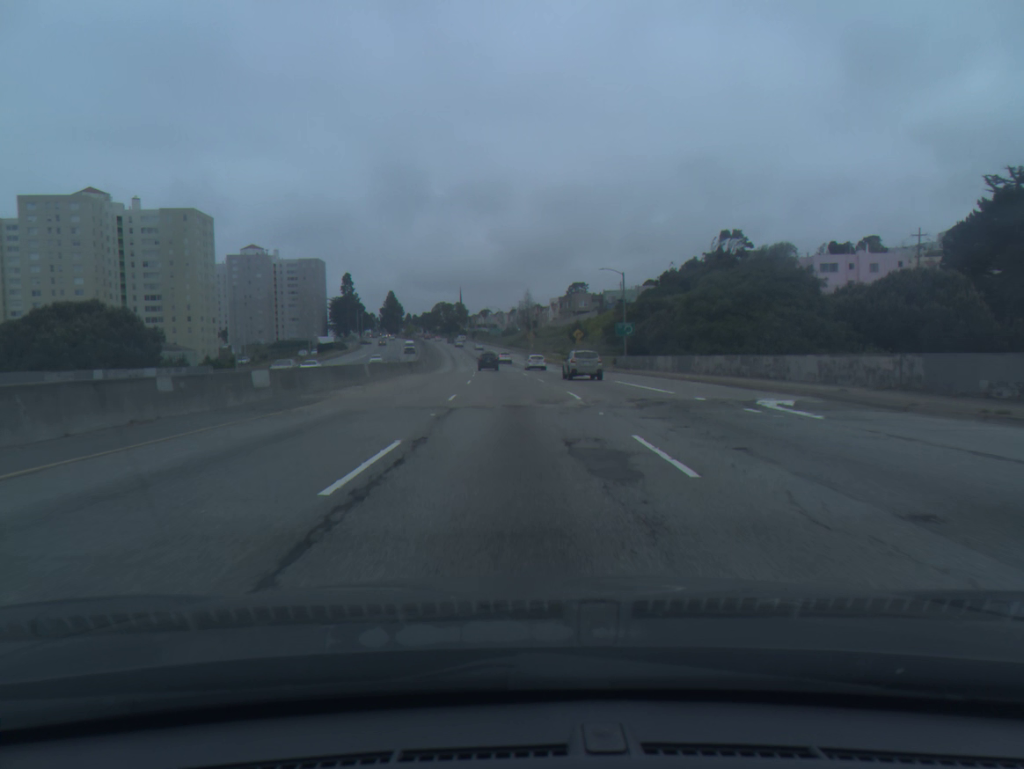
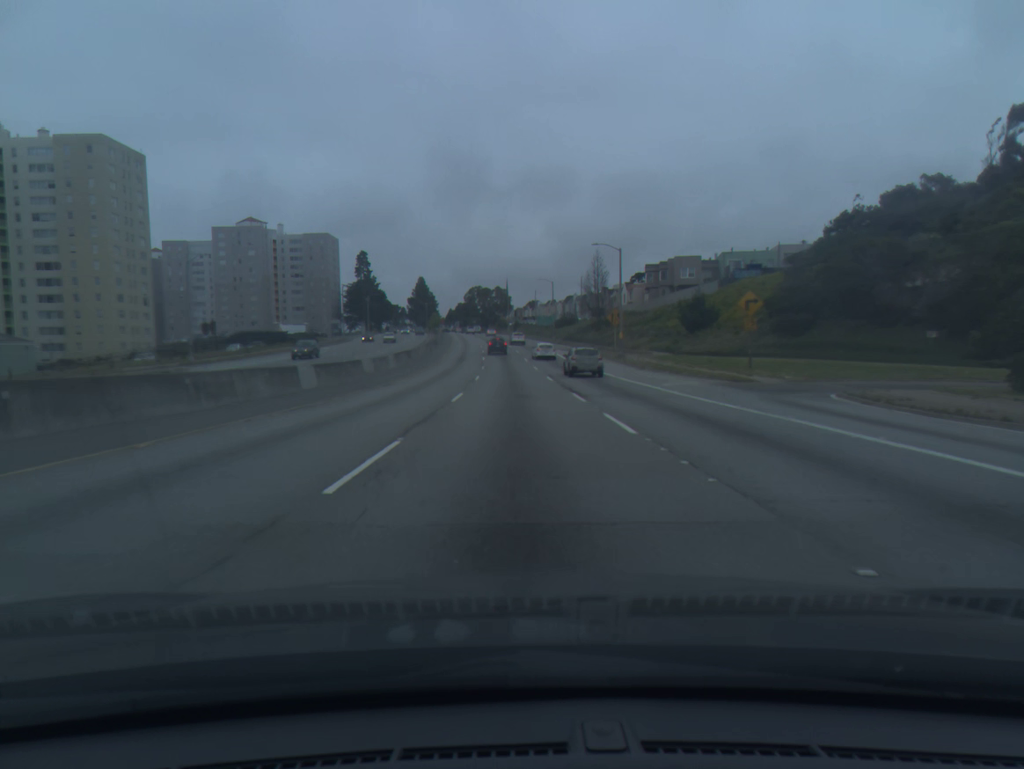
(-2.1, +66.6) m; -4°
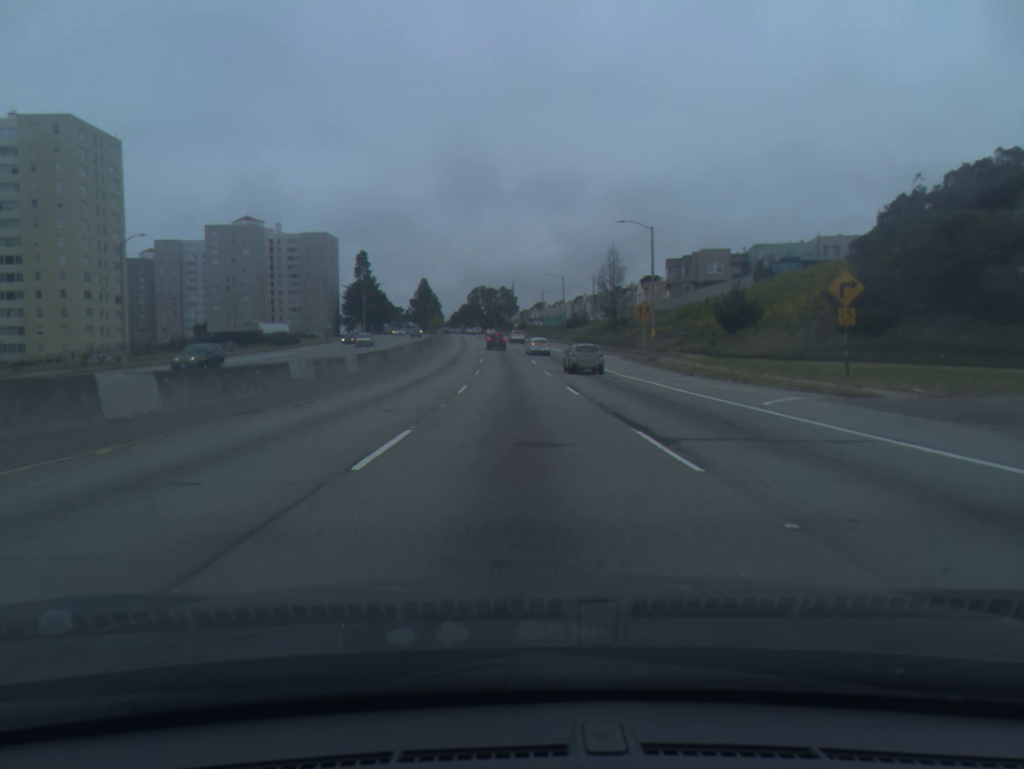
(0.0, +13.2) m; 0°
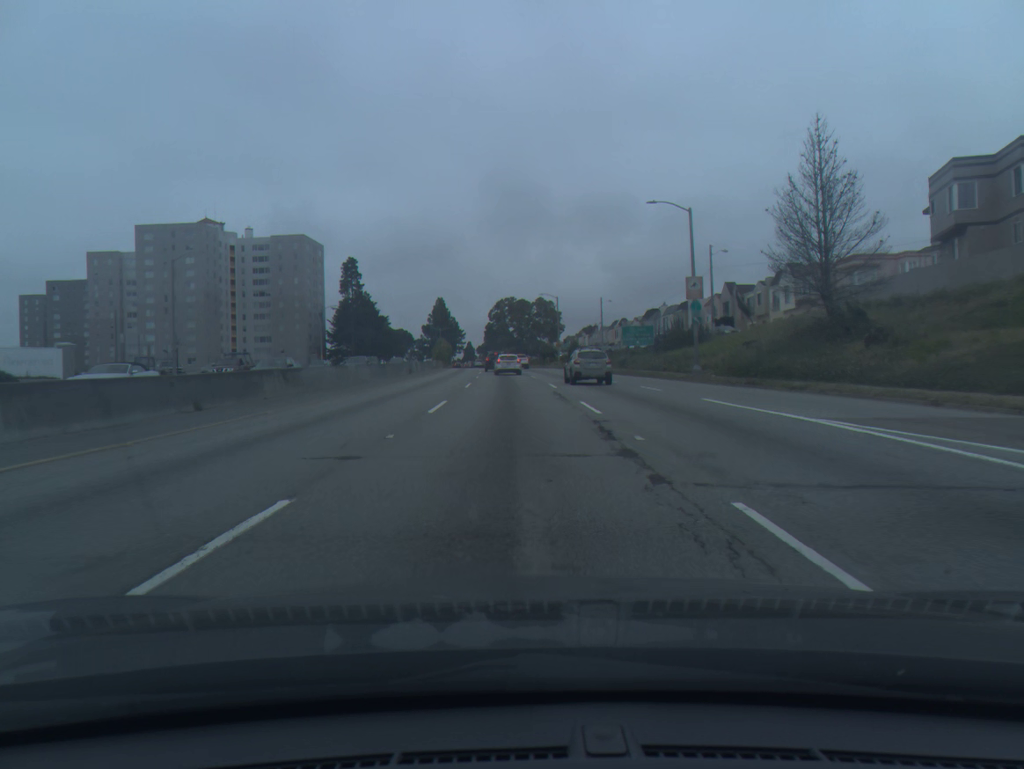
(-1.2, +65.7) m; -3°
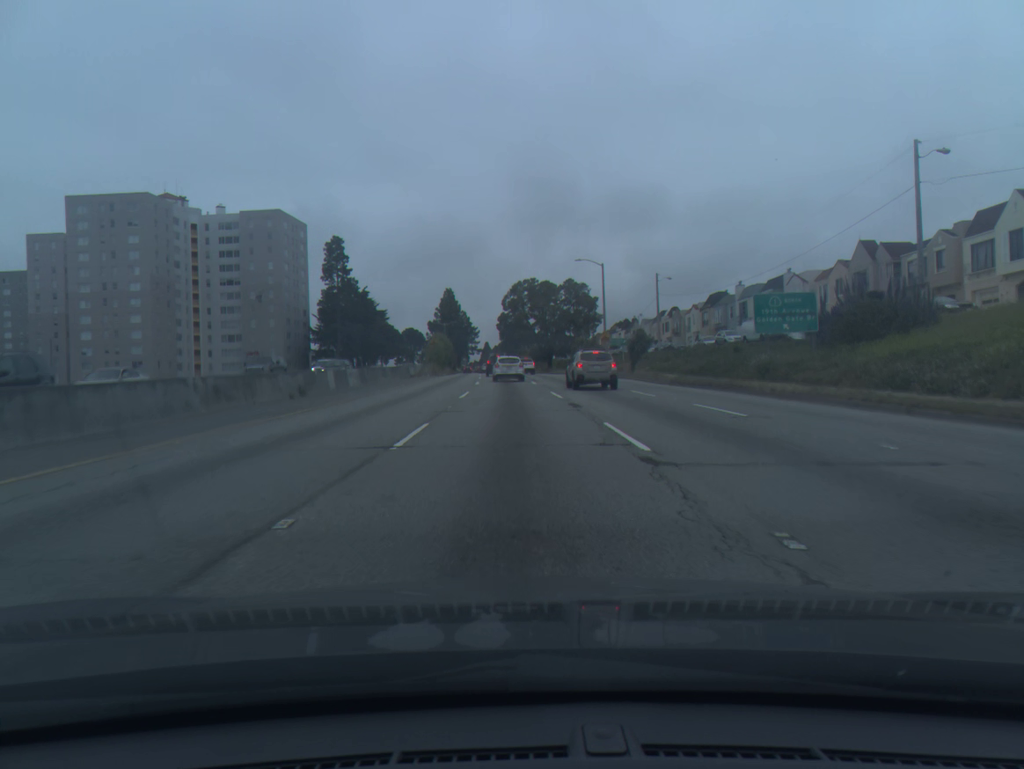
(-0.5, +35.6) m; -1°
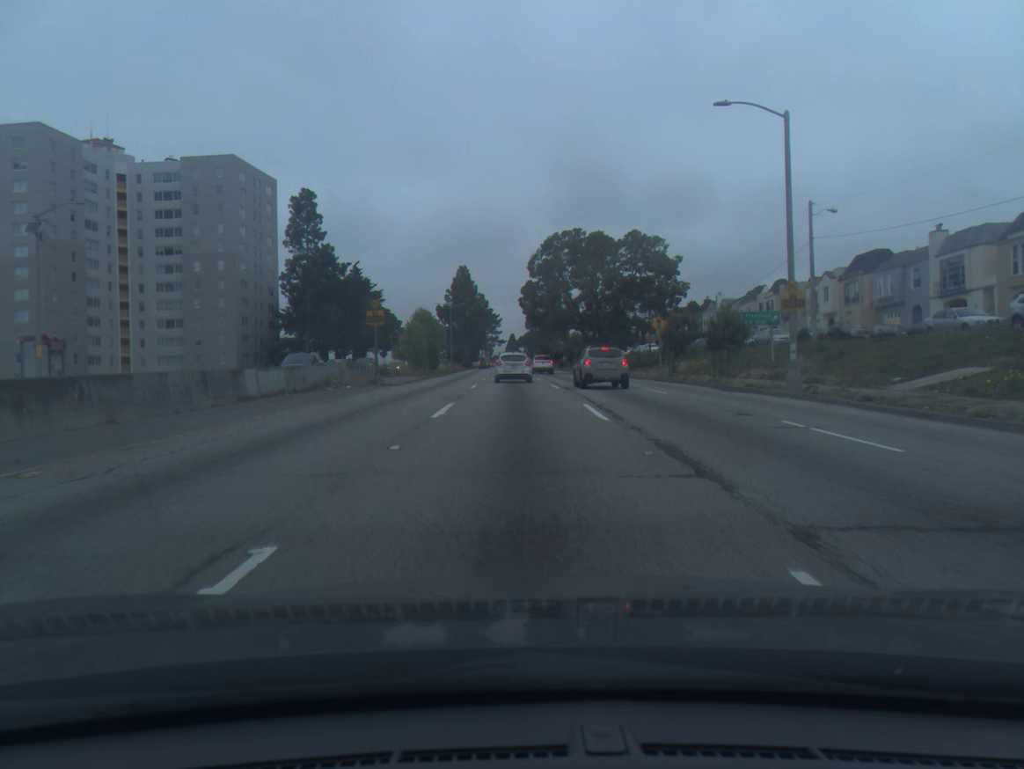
(-0.8, +40.4) m; -2°
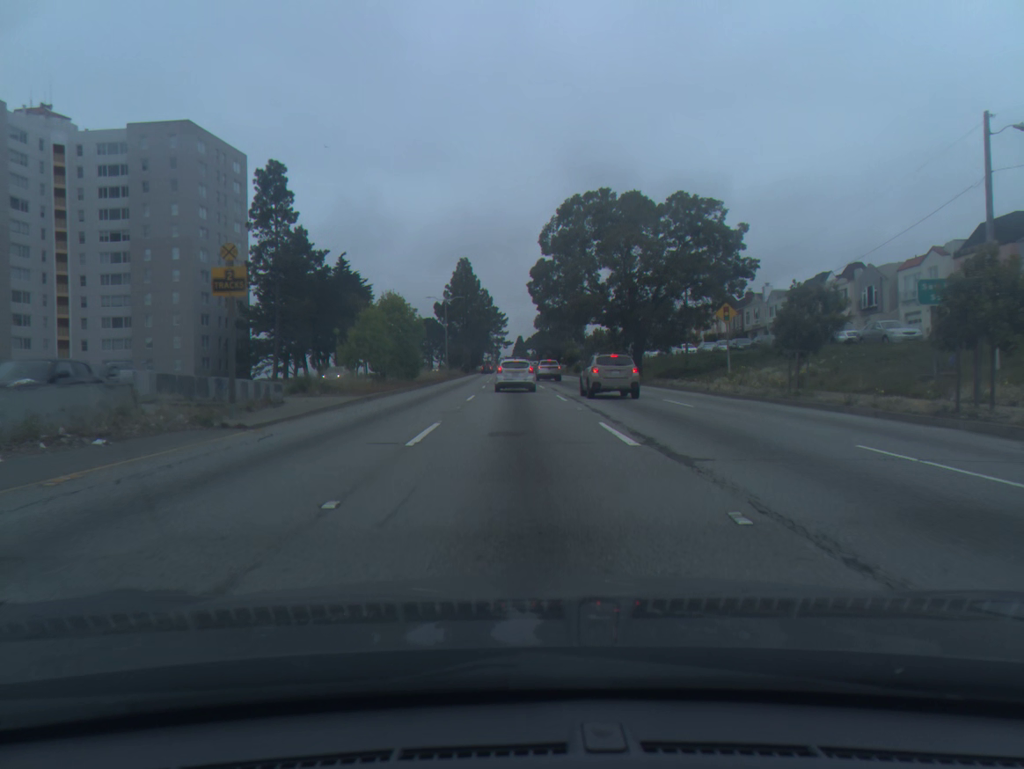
(-0.1, +18.0) m; 0°
